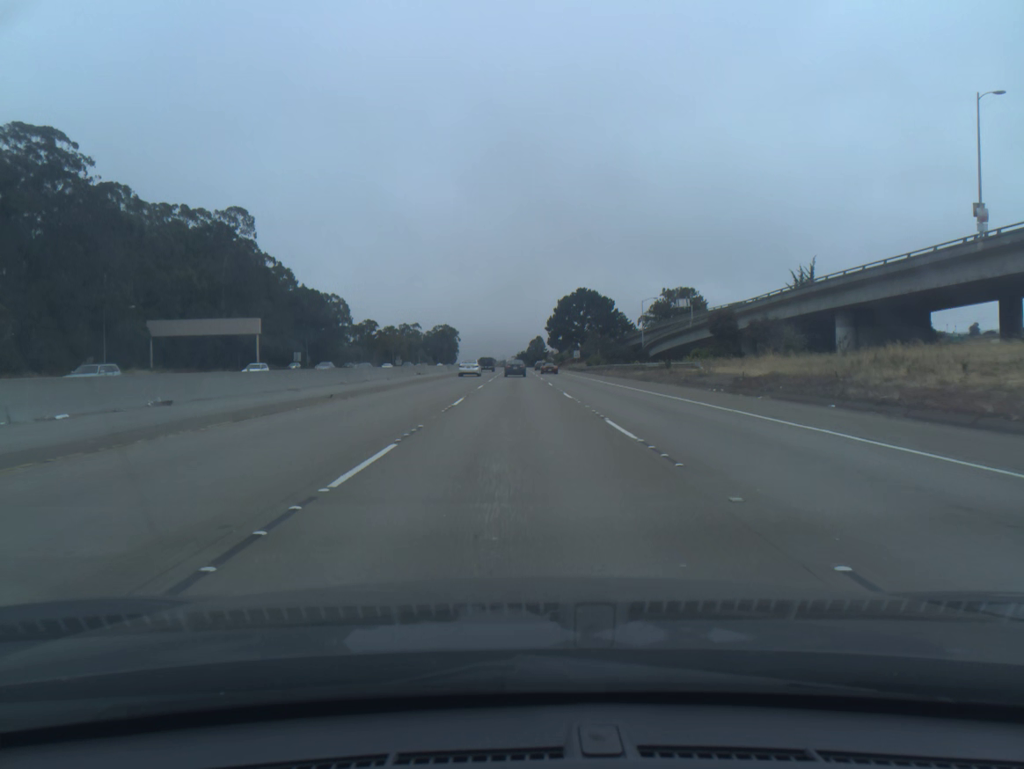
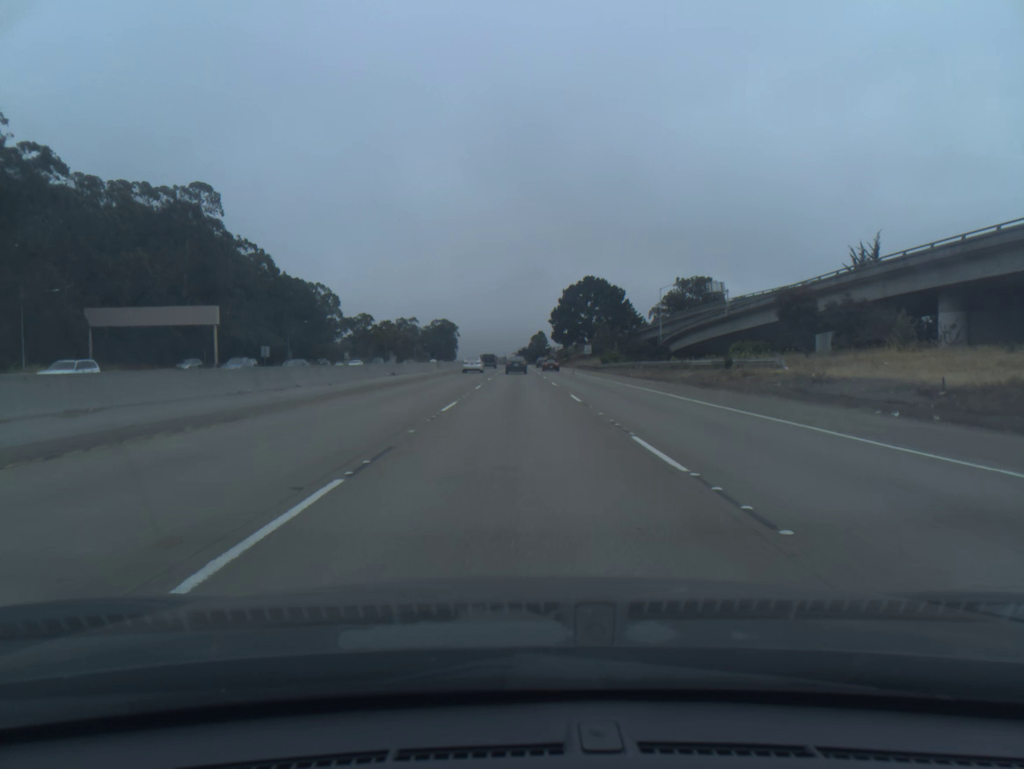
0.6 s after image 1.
(0.0, +18.1) m; 0°
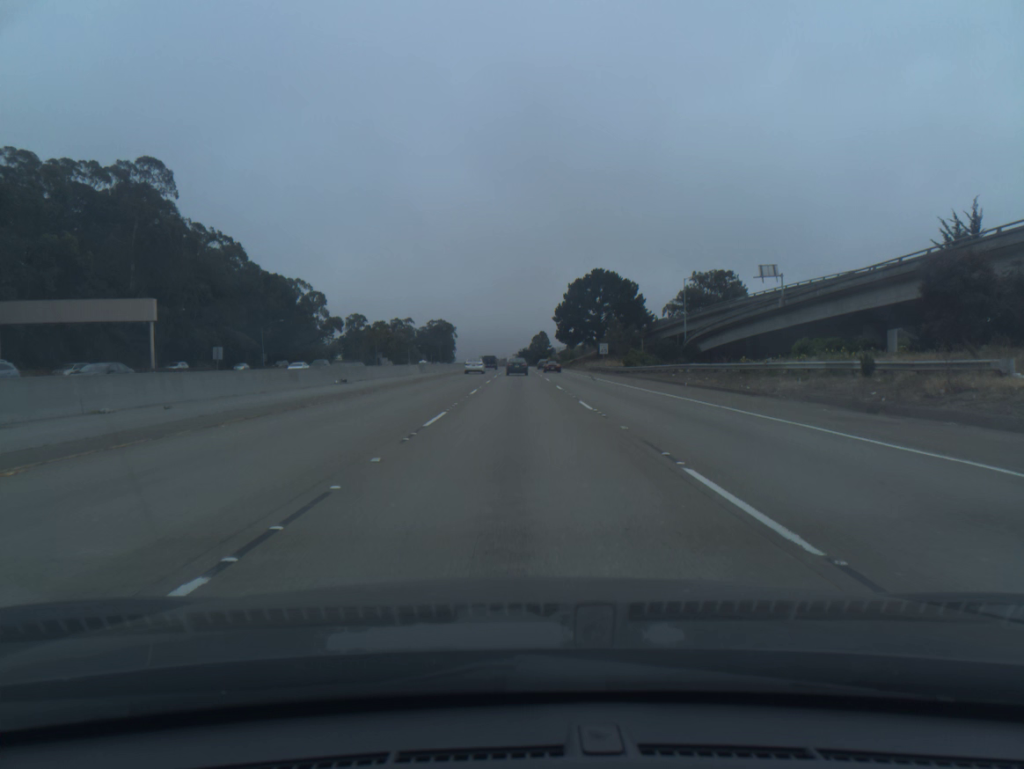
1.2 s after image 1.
(0.0, +18.1) m; 0°
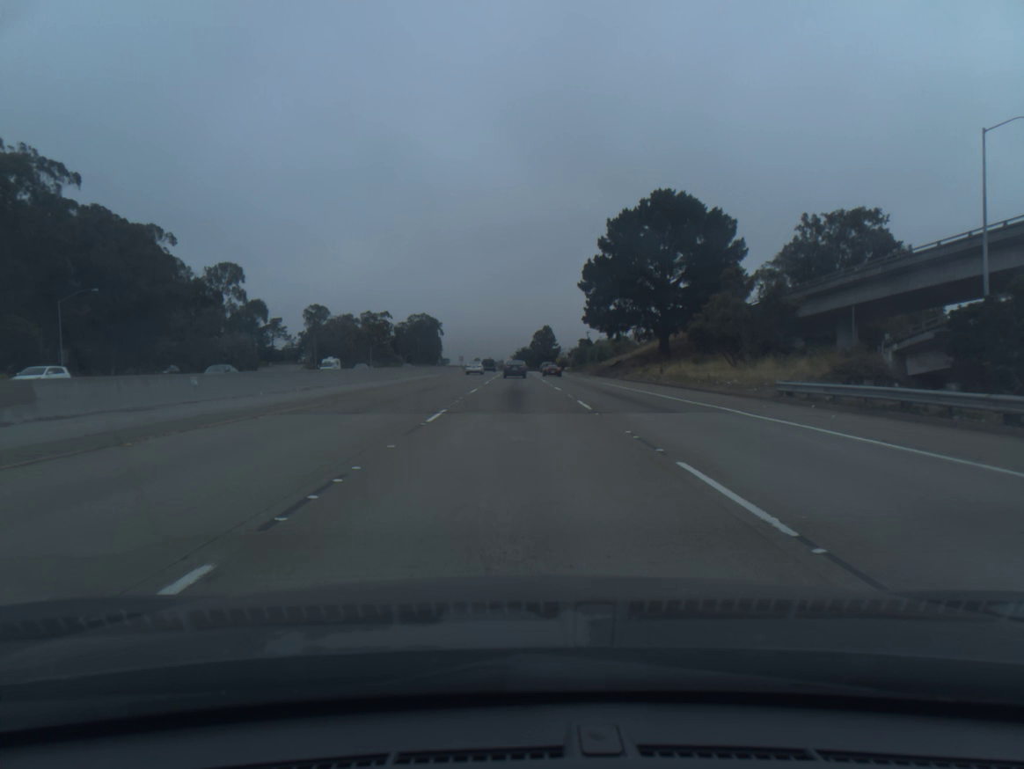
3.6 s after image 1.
(+0.1, +72.0) m; 0°
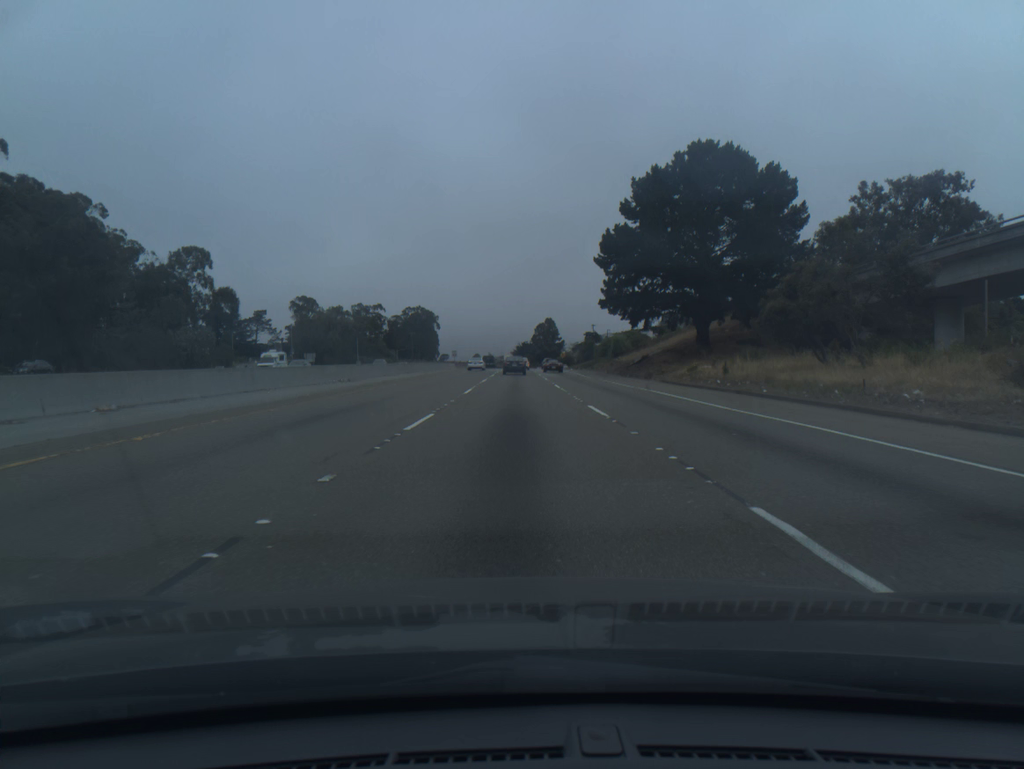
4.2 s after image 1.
(0.0, +17.9) m; 0°
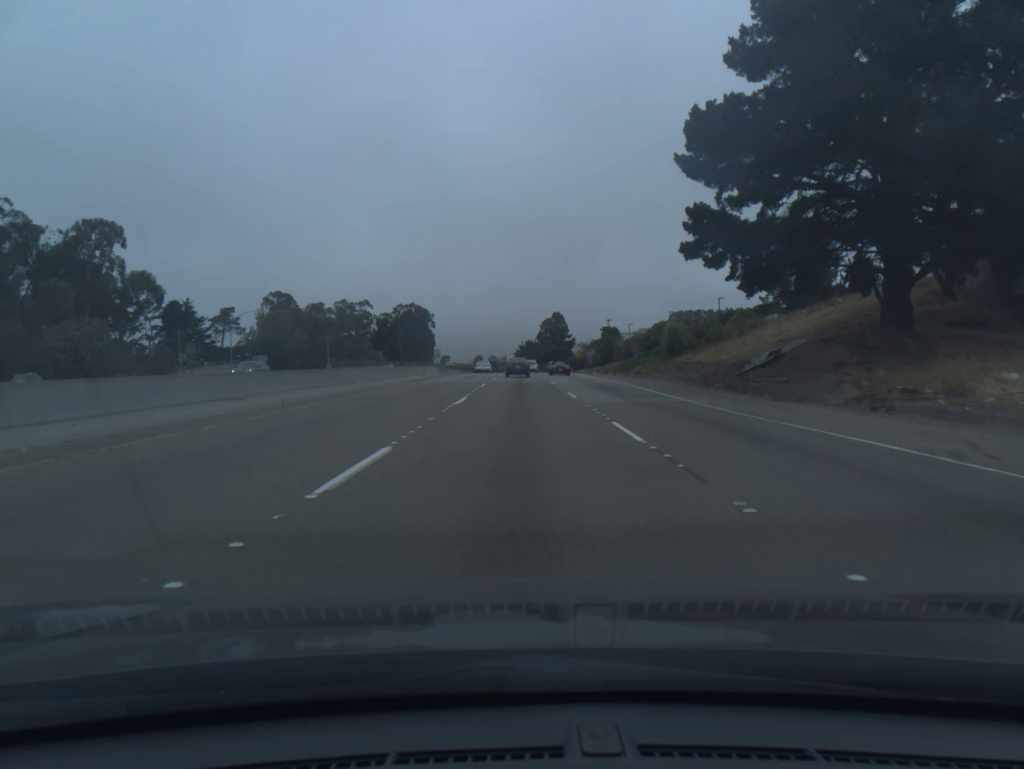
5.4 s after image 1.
(0.0, +35.2) m; 0°
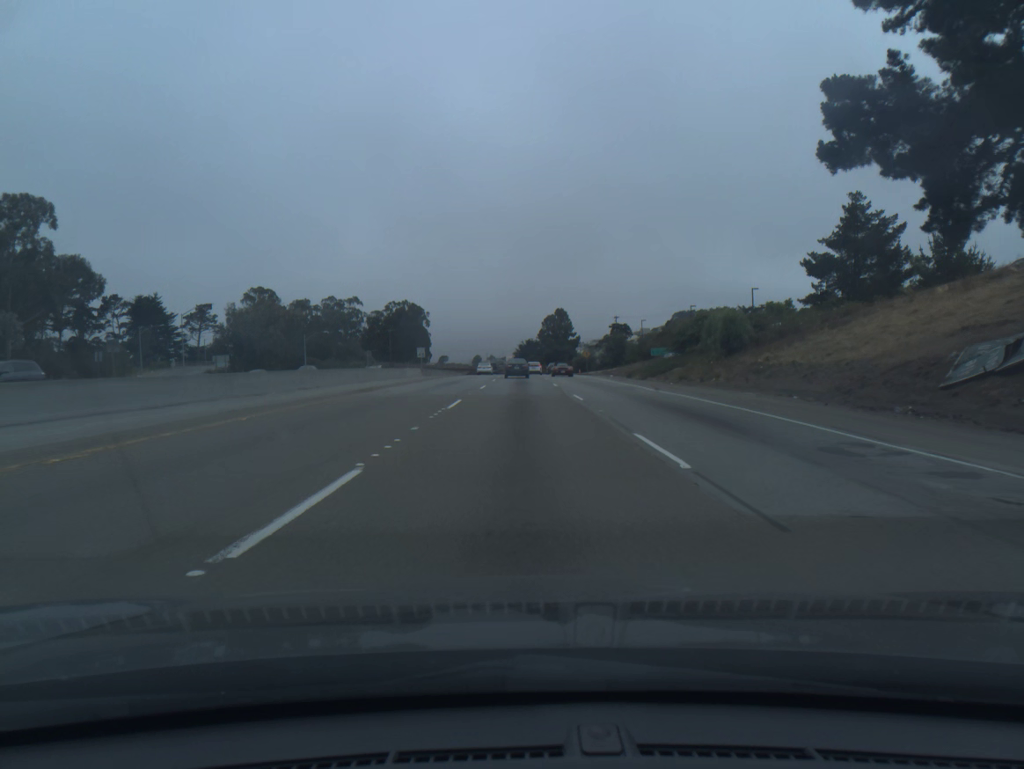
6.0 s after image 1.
(0.0, +17.2) m; 0°
